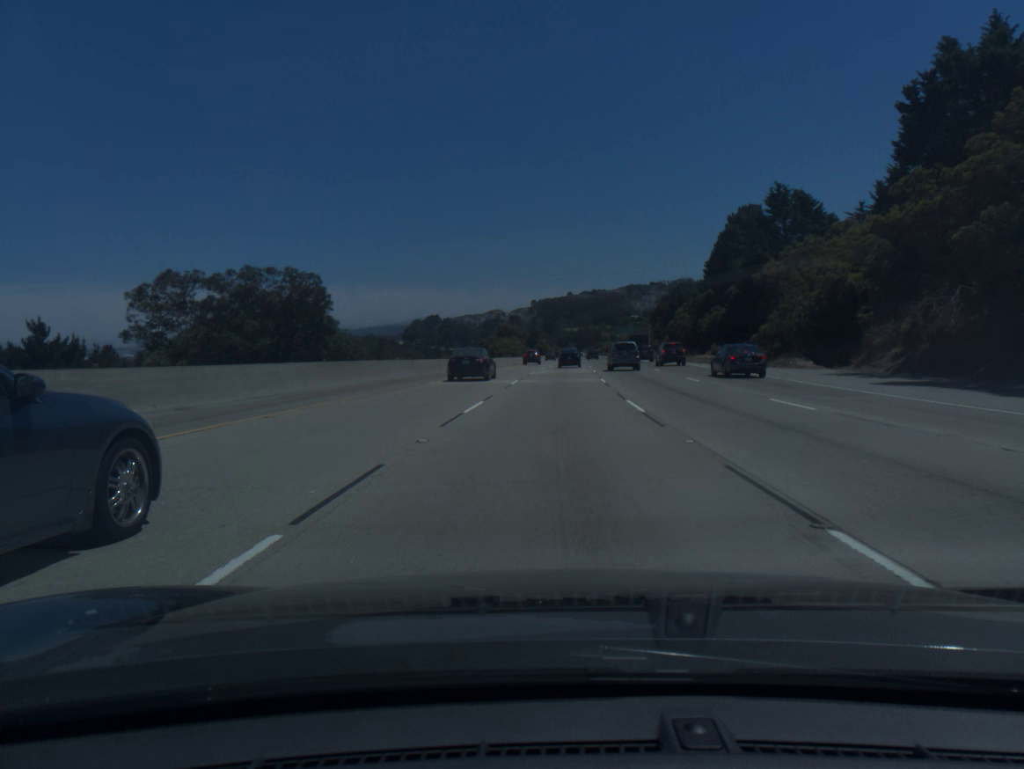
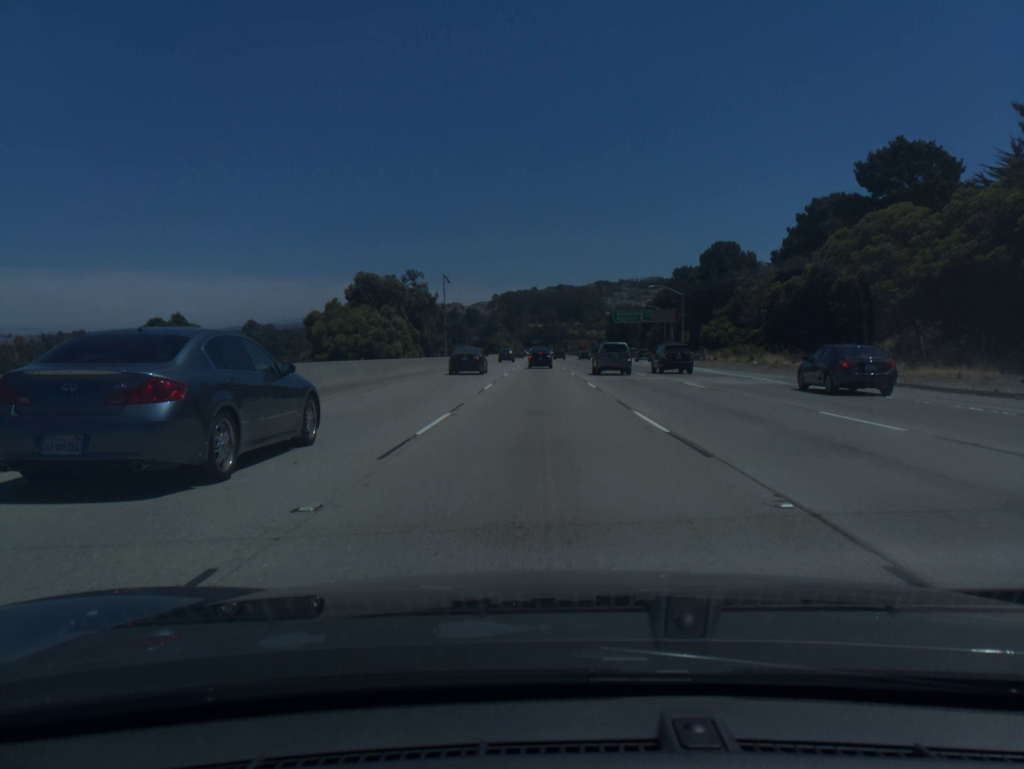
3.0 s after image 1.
(+3.3, +92.3) m; +3°
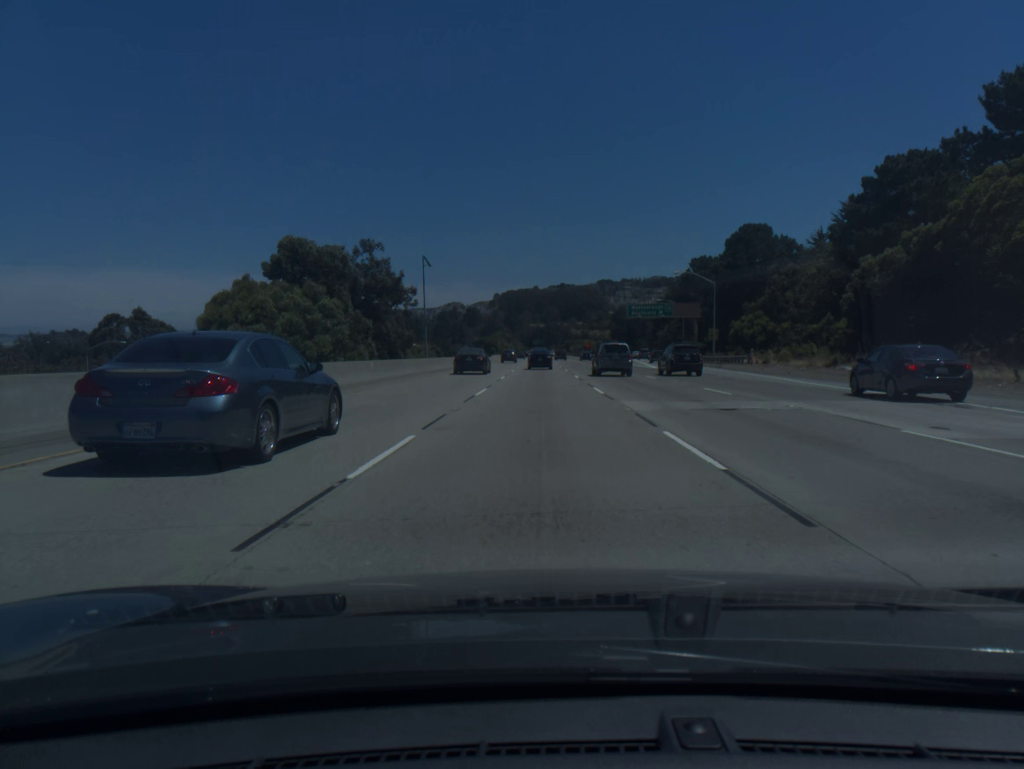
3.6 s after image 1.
(0.0, +18.3) m; 0°
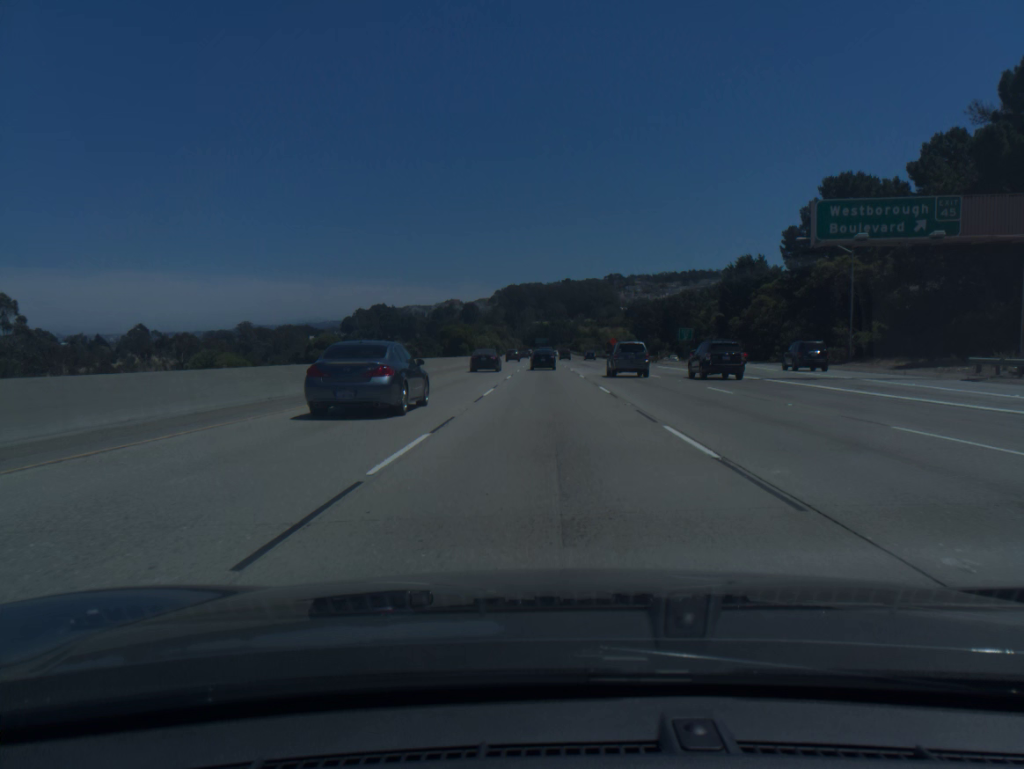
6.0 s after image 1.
(-0.3, +72.6) m; 0°
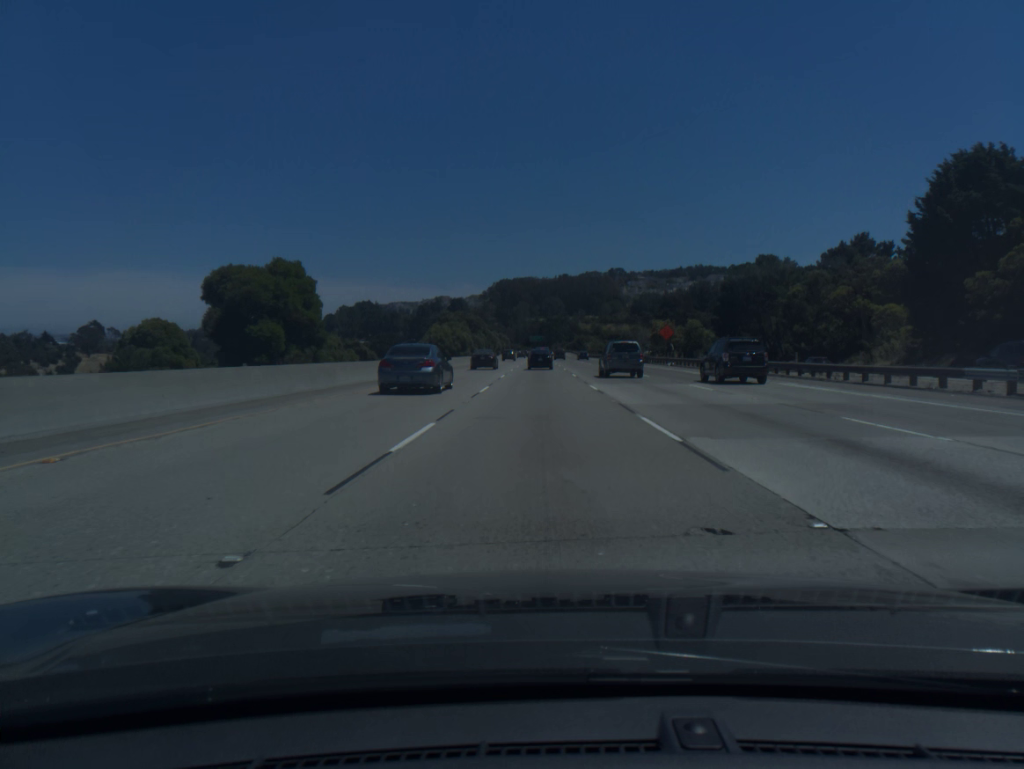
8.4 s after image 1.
(+0.2, +71.4) m; 0°
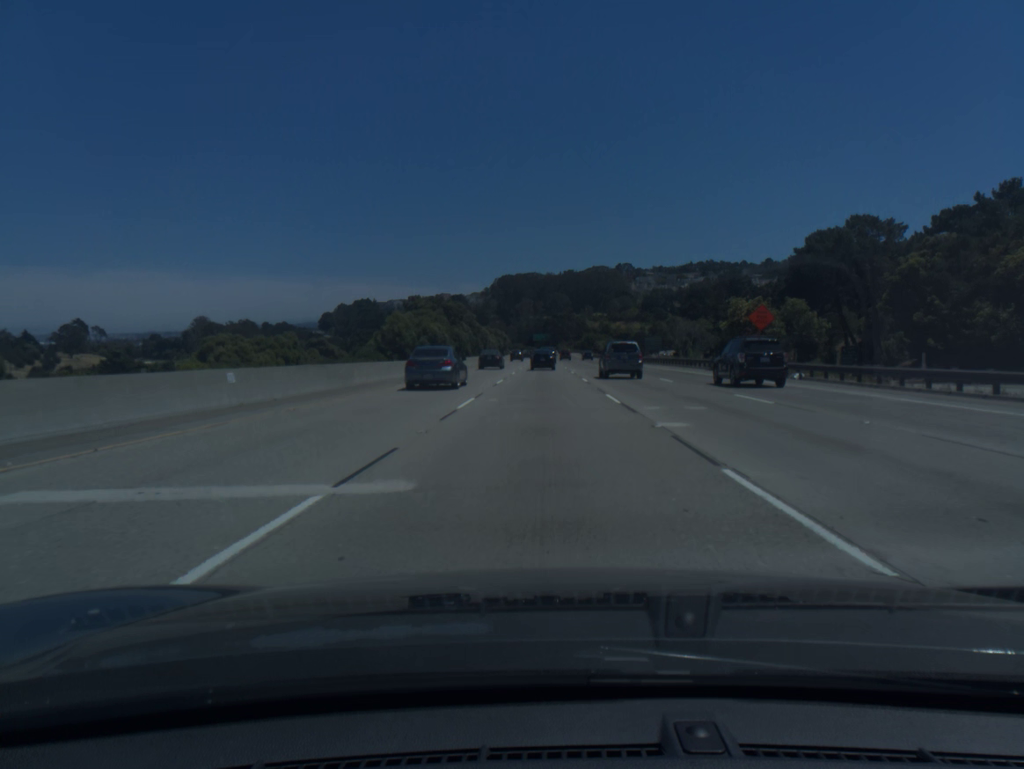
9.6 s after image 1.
(-0.1, +35.6) m; 0°
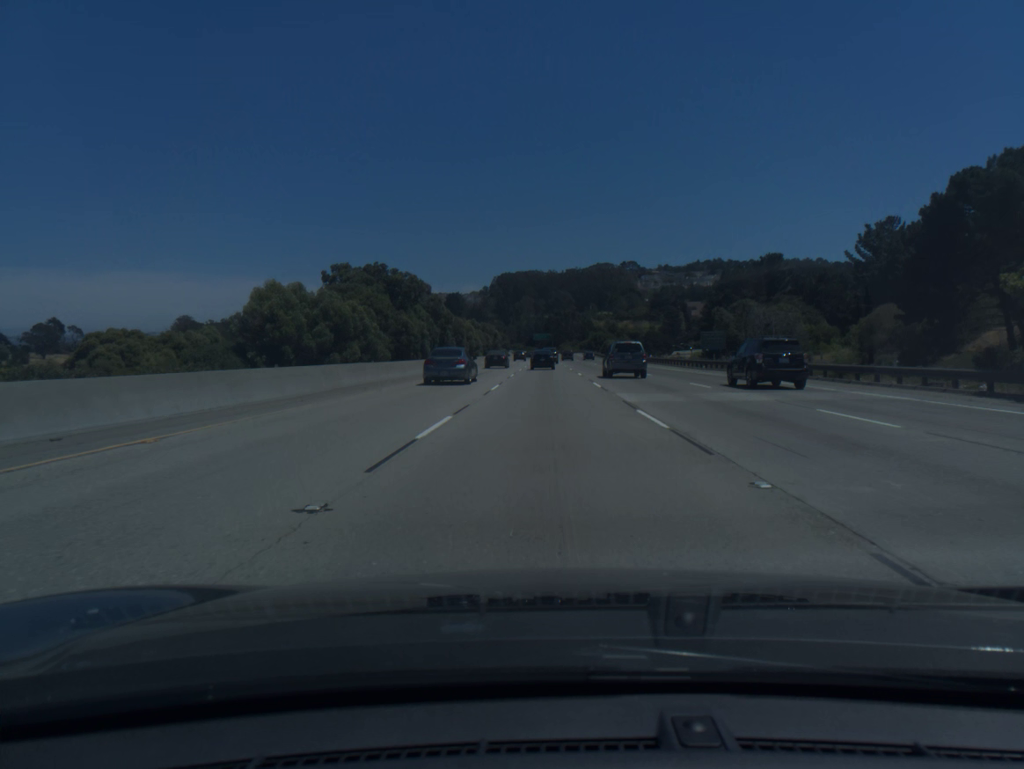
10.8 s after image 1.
(0.0, +35.6) m; 0°
